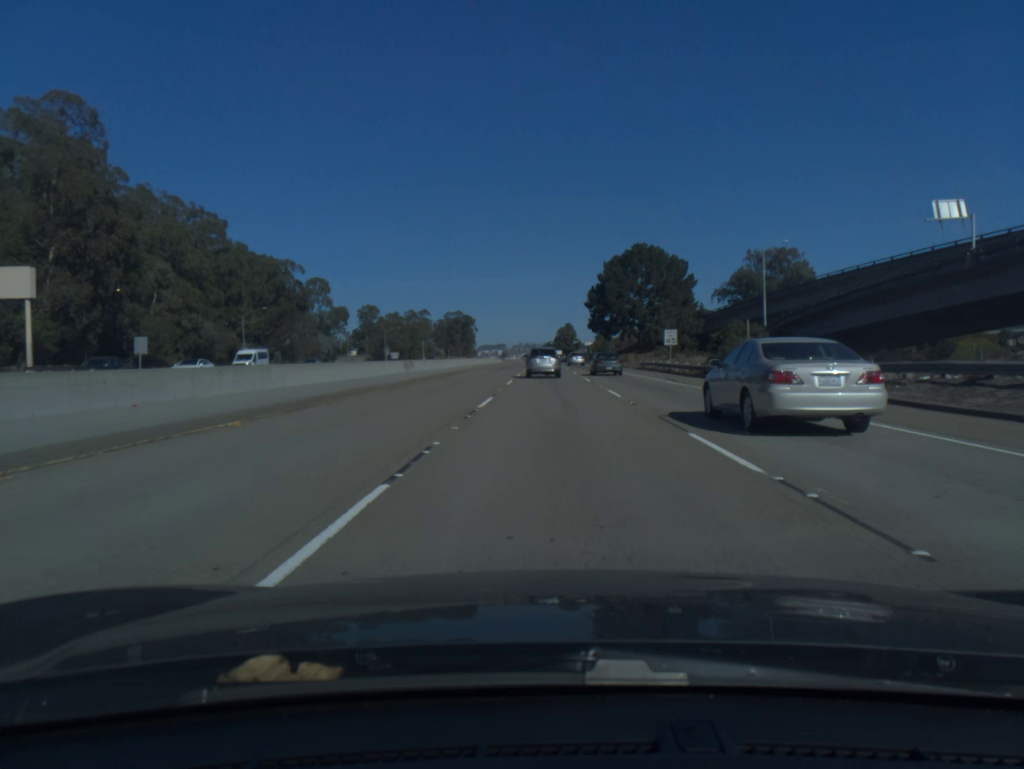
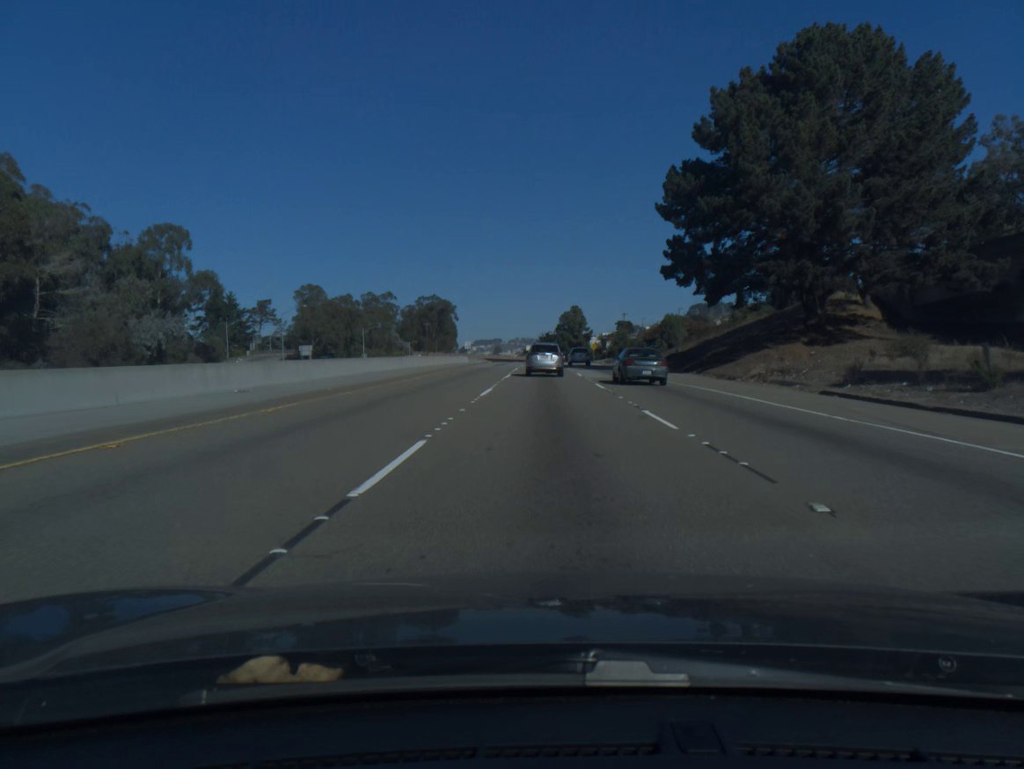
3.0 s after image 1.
(+0.1, +84.7) m; 0°
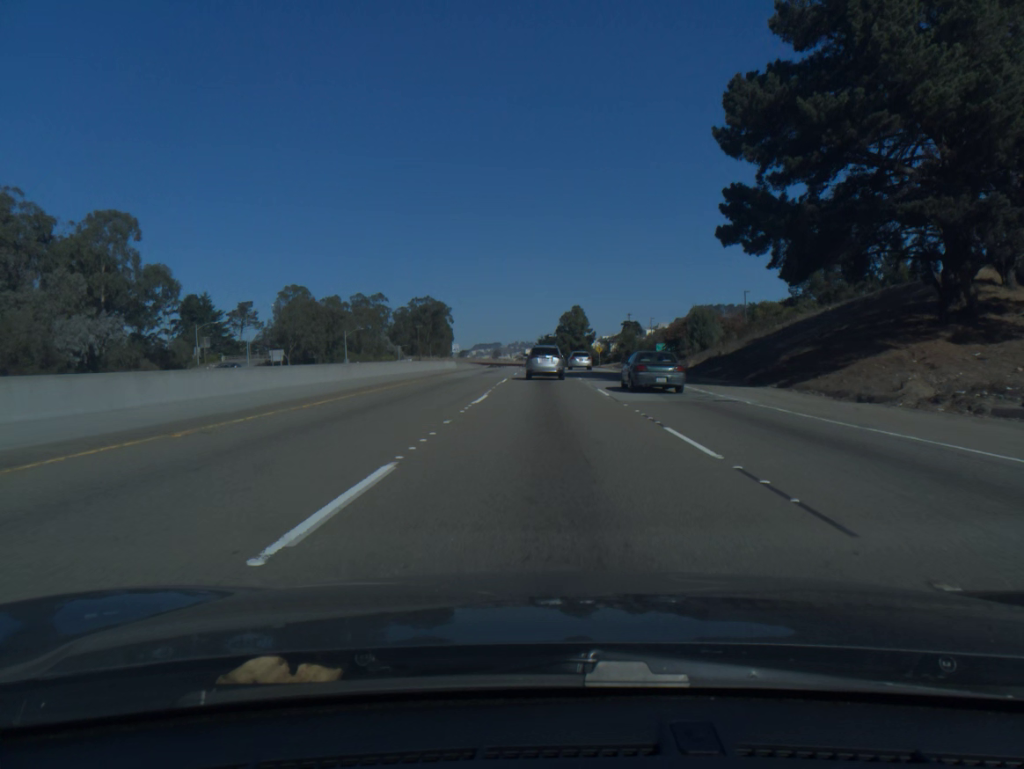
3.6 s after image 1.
(0.0, +16.6) m; 0°
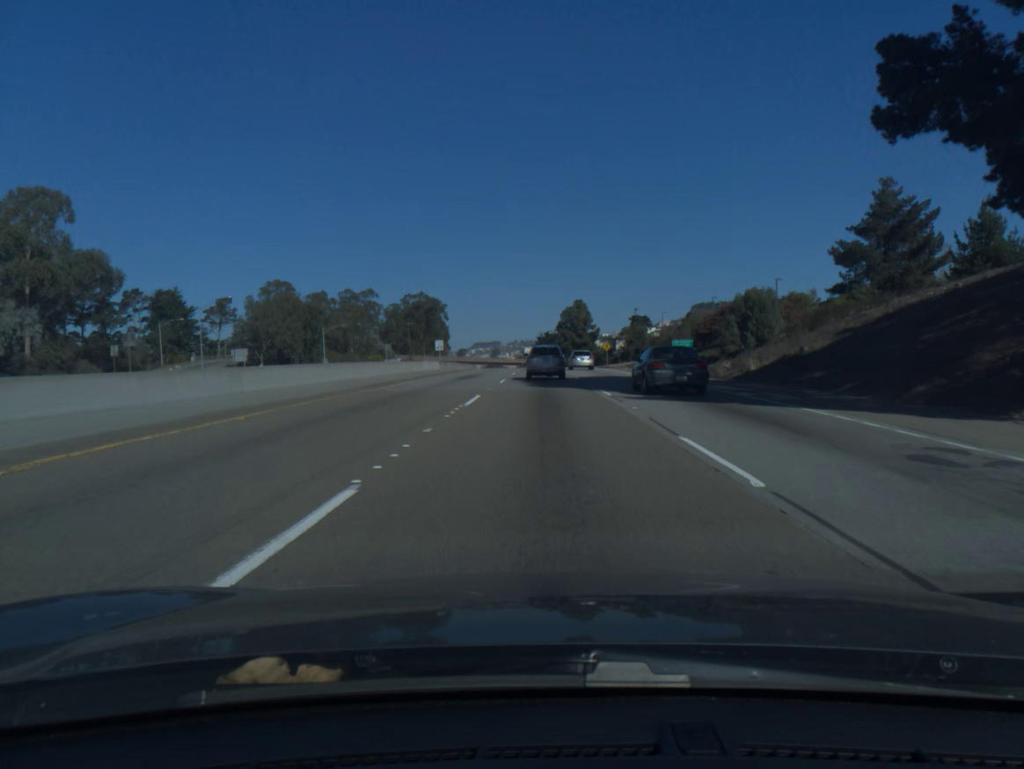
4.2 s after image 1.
(0.0, +16.4) m; 0°
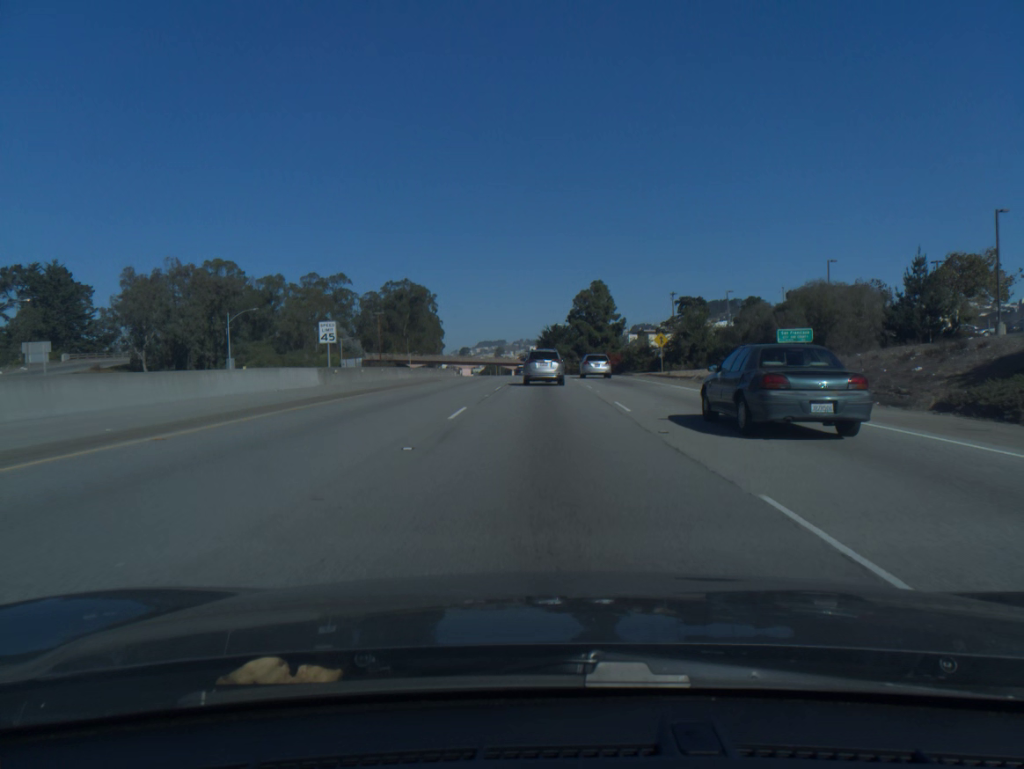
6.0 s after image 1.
(-0.1, +48.2) m; 0°
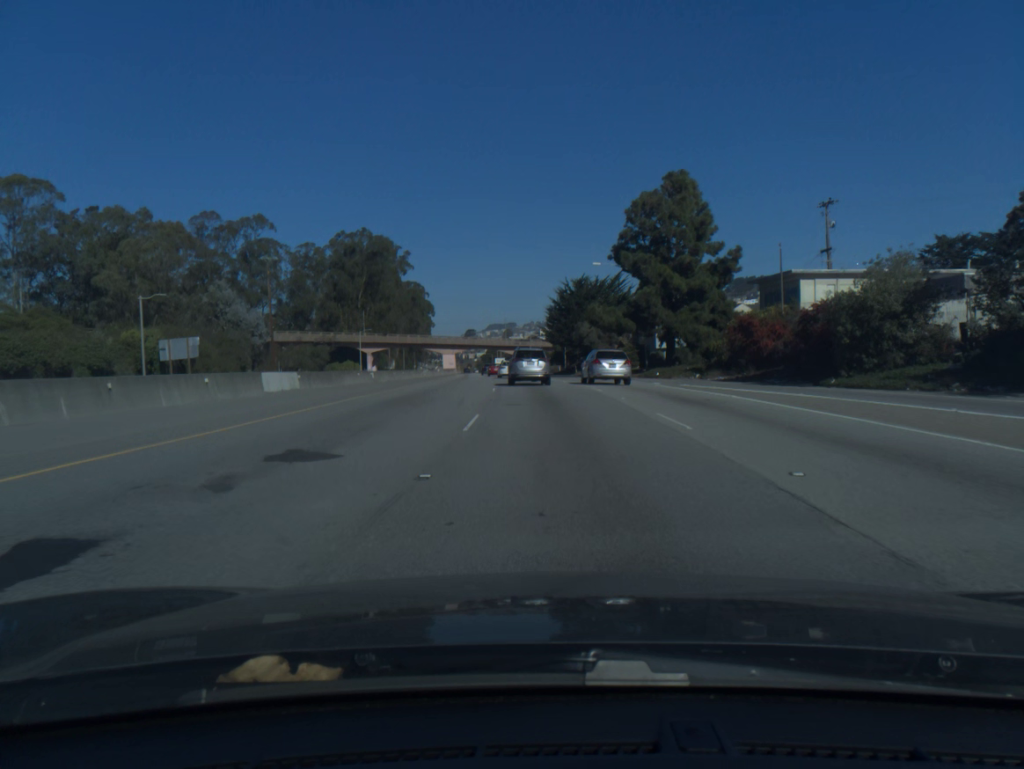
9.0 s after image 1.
(-0.5, +77.0) m; -1°
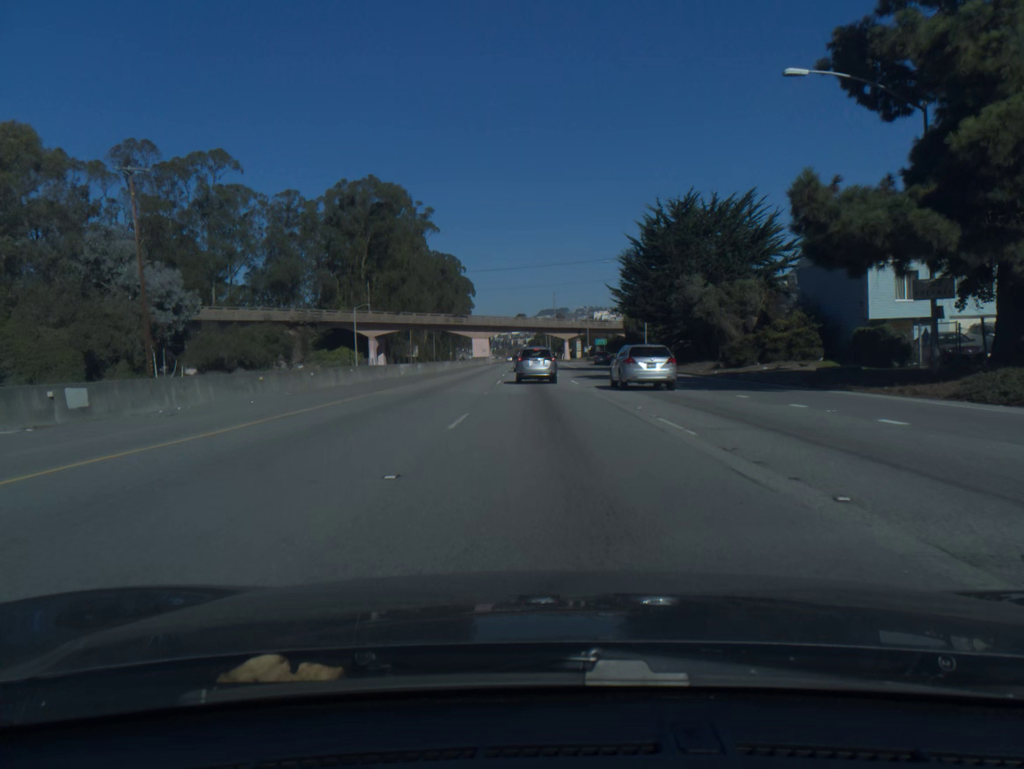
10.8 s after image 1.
(-1.4, +44.8) m; -4°
